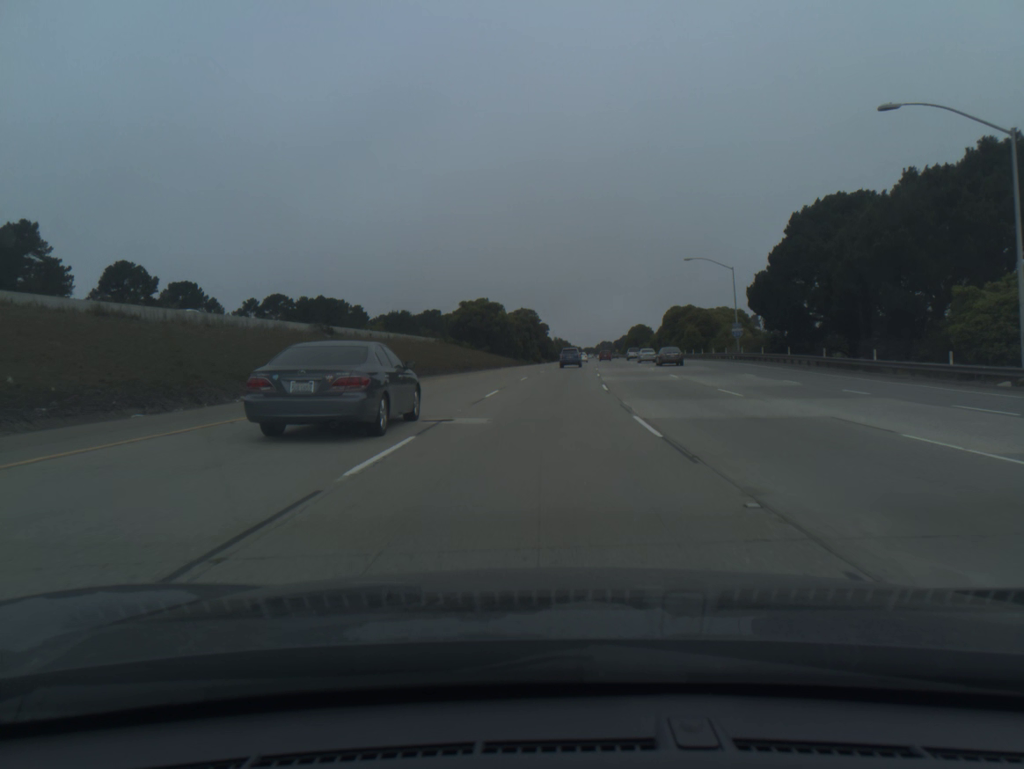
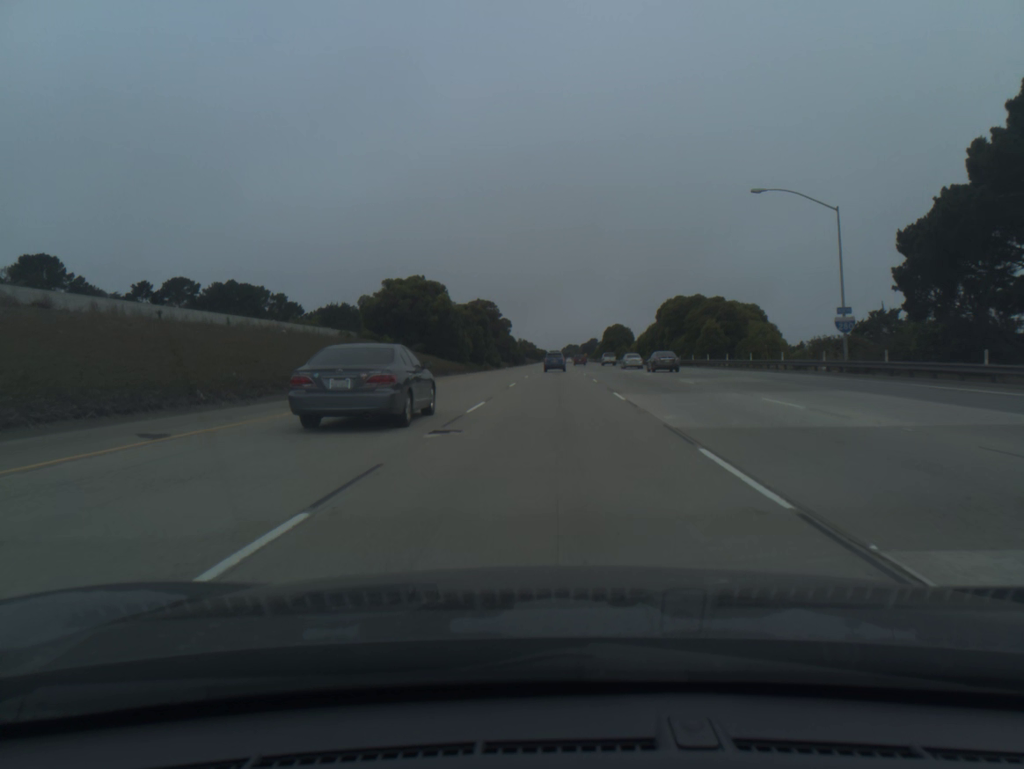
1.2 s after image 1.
(+0.8, +34.8) m; +3°
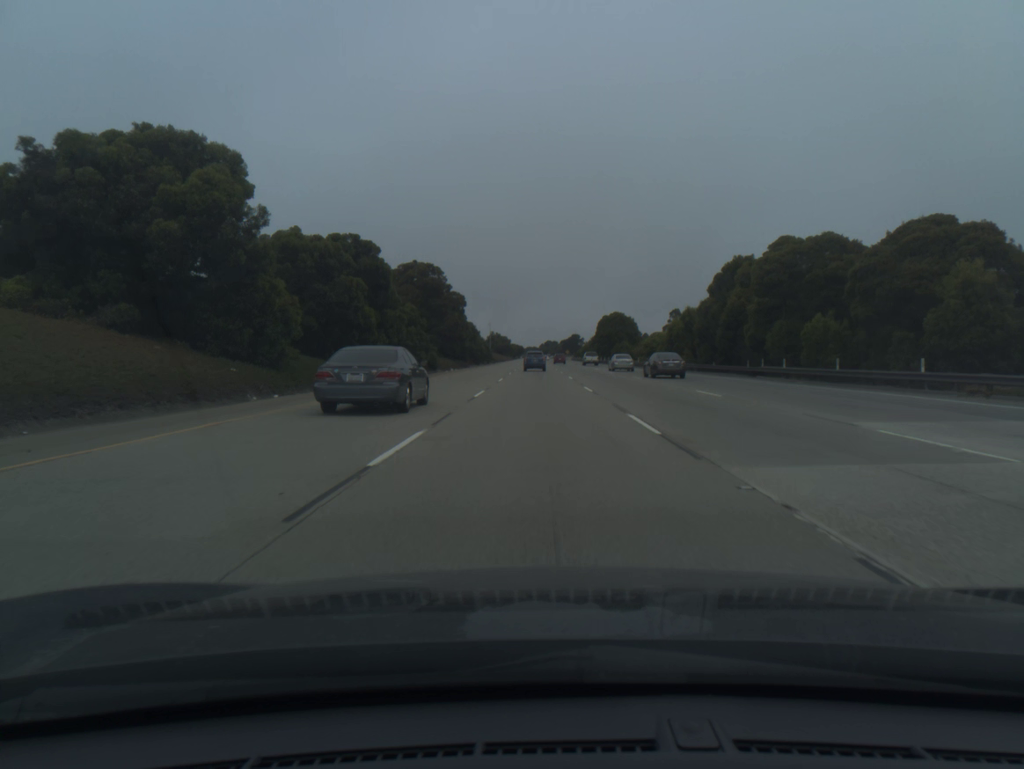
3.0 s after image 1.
(+1.1, +52.2) m; +2°
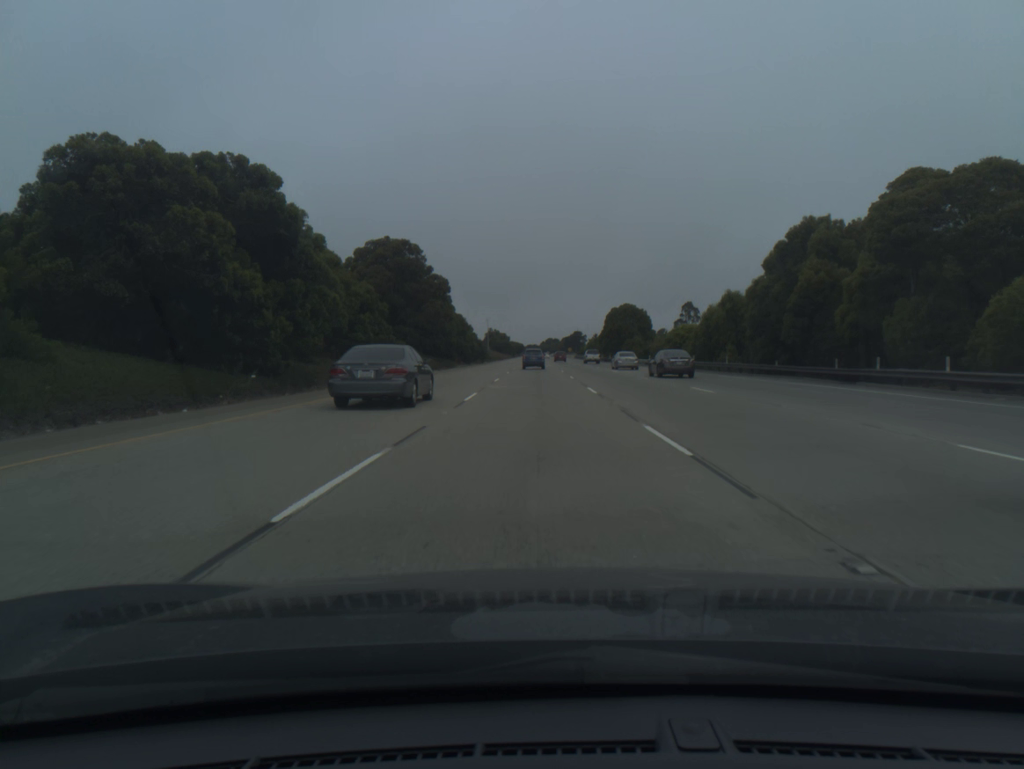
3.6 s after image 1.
(0.0, +17.4) m; 0°
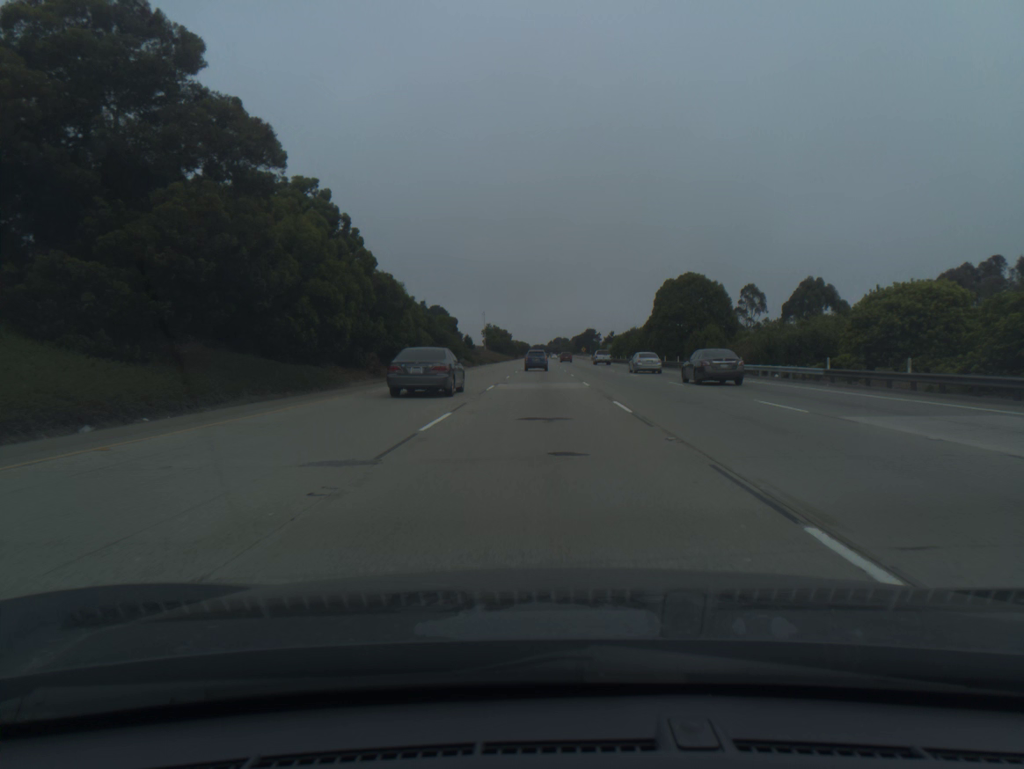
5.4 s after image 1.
(-0.2, +52.0) m; 0°
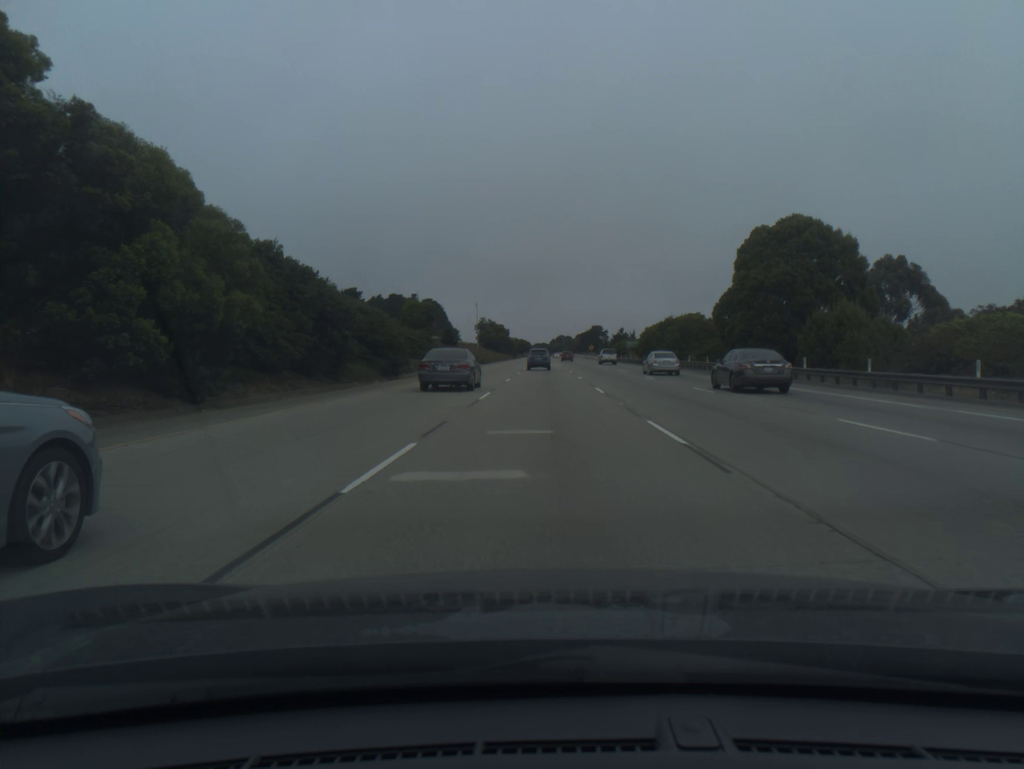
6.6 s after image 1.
(-0.1, +34.4) m; 0°
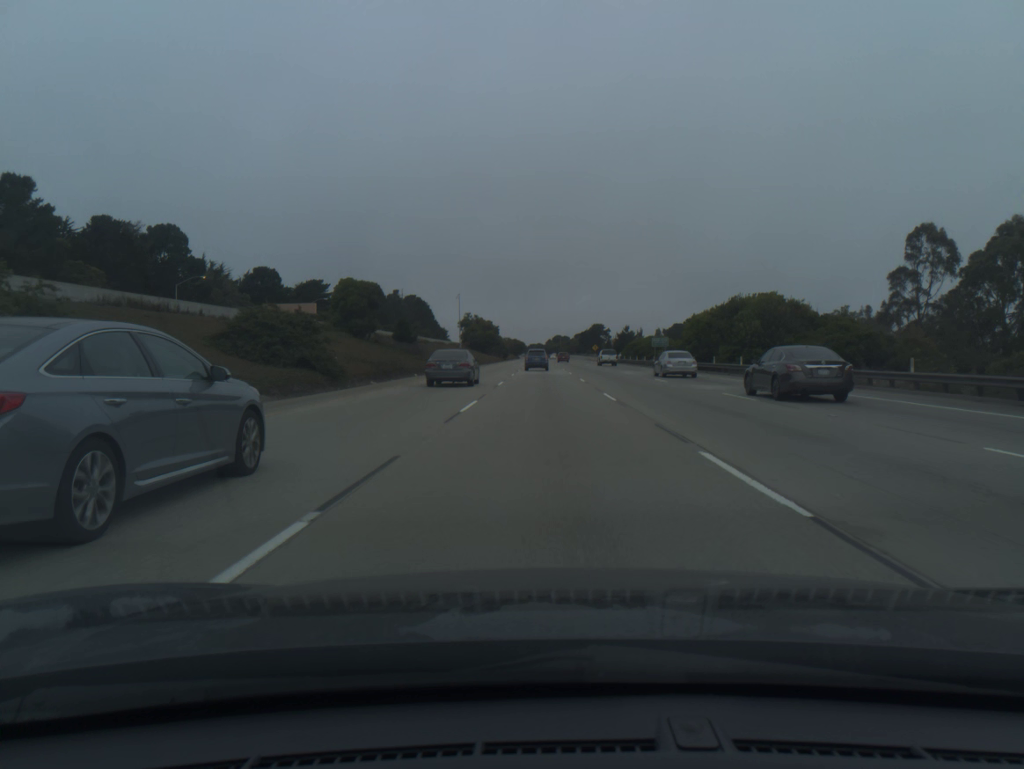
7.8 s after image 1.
(+0.1, +34.2) m; 0°
